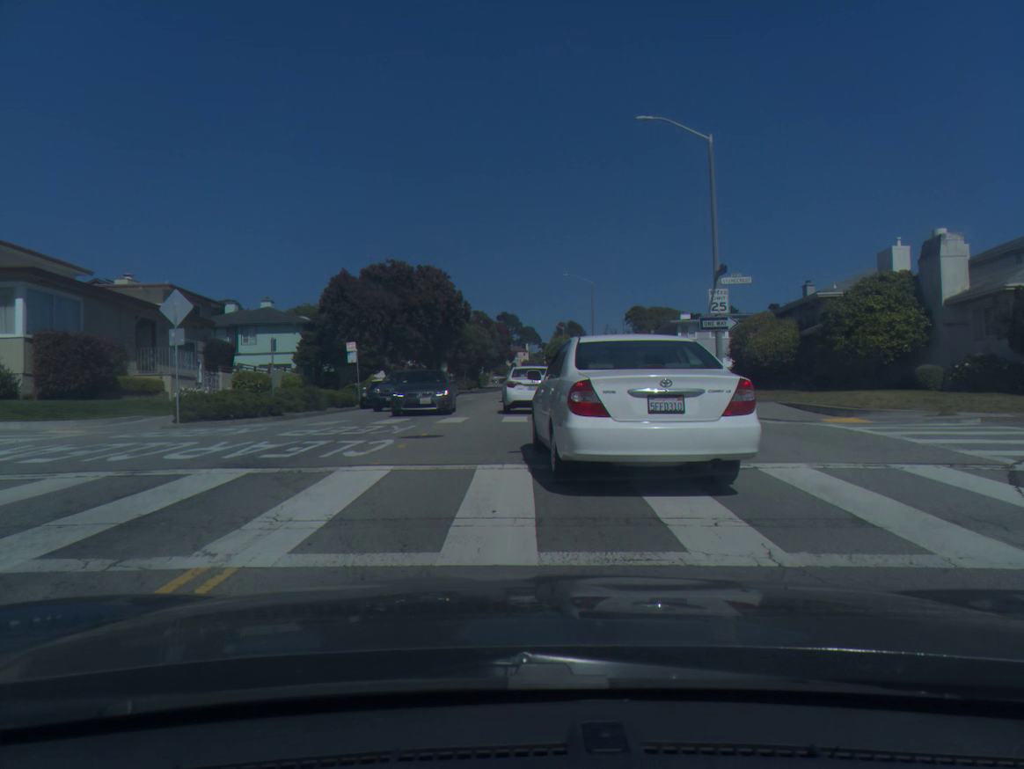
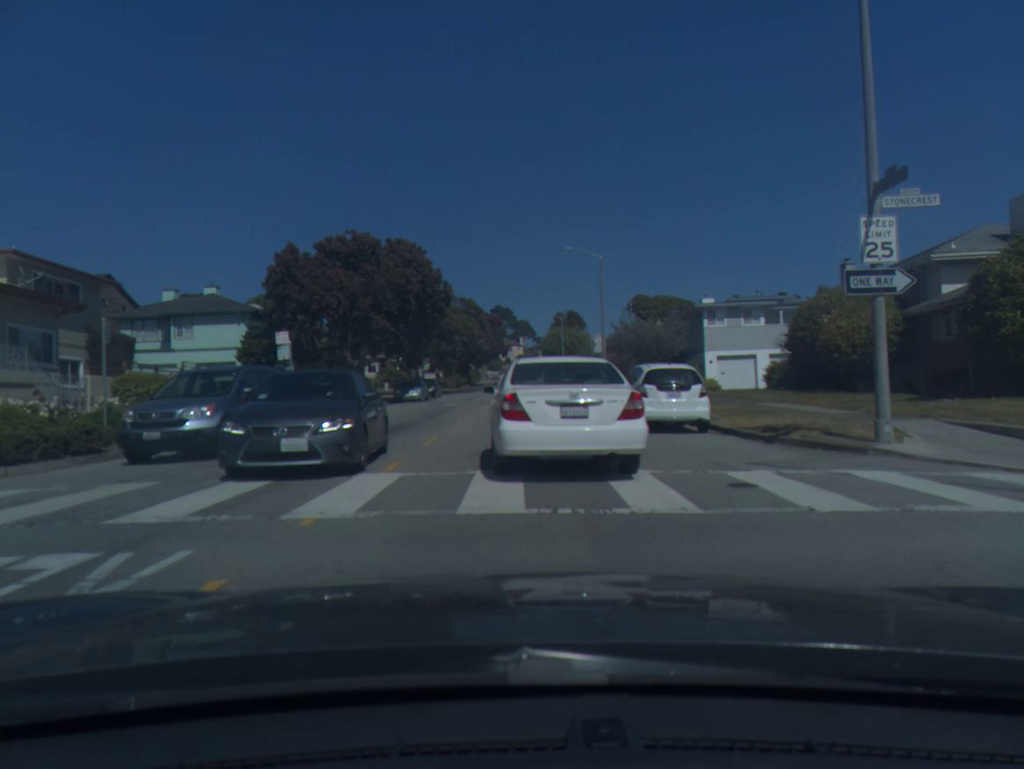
(0.0, +11.0) m; 0°
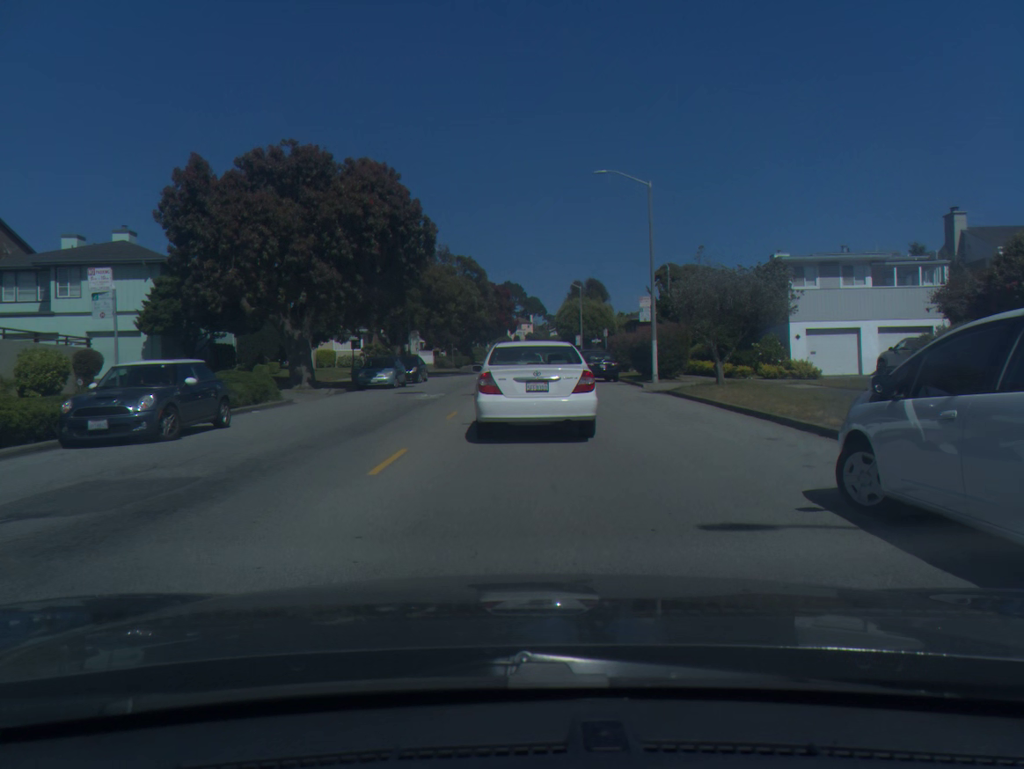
(-0.2, +13.5) m; -1°
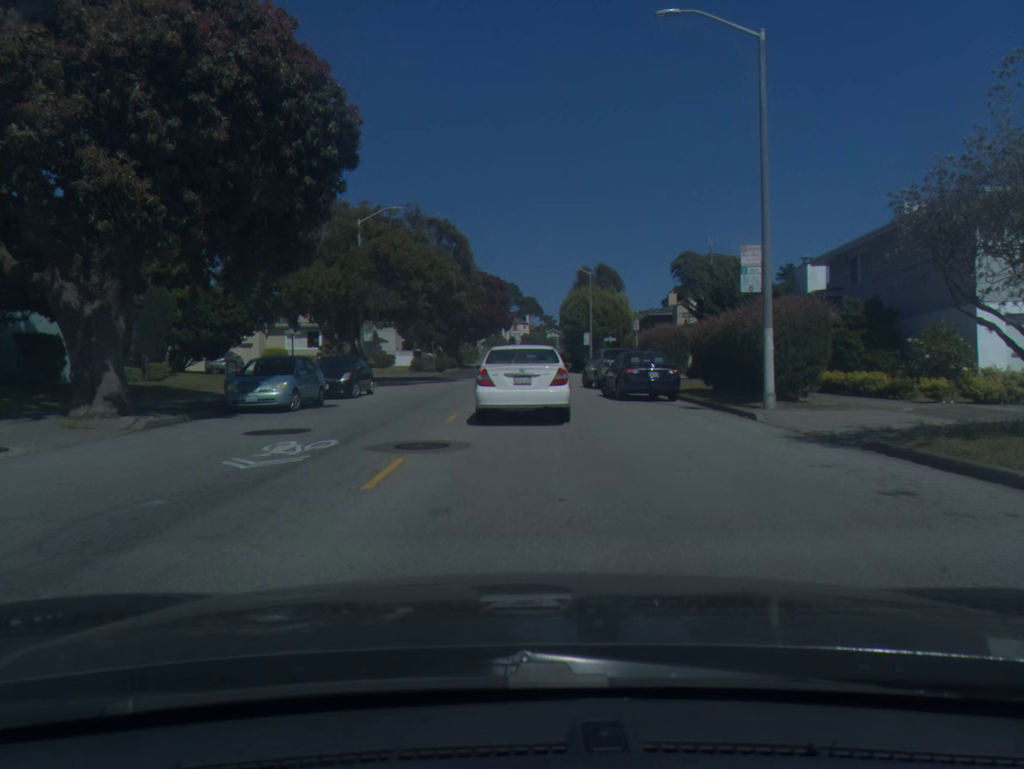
(-0.1, +15.3) m; 0°
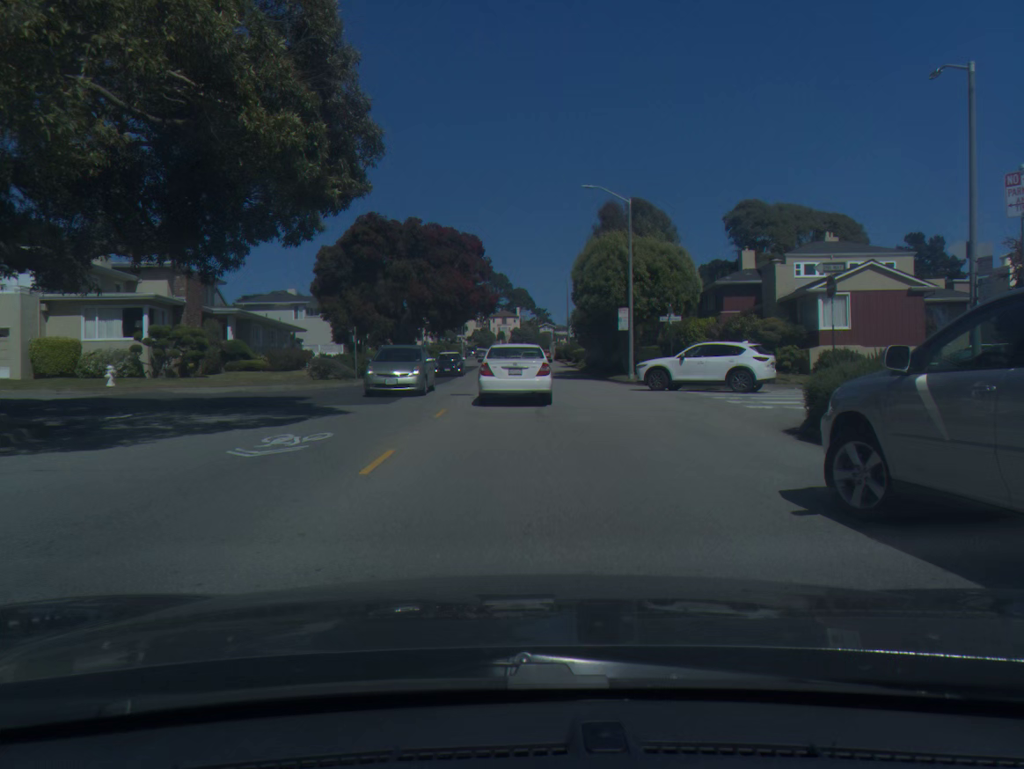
(+0.4, +28.6) m; +1°
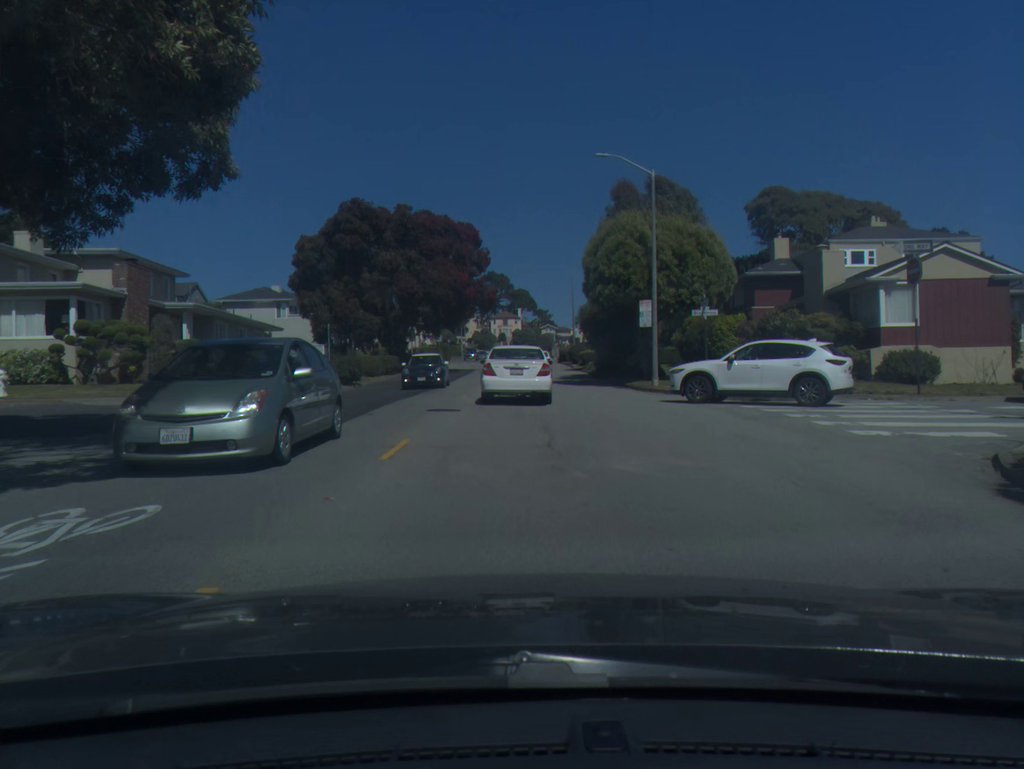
(0.0, +6.1) m; 0°
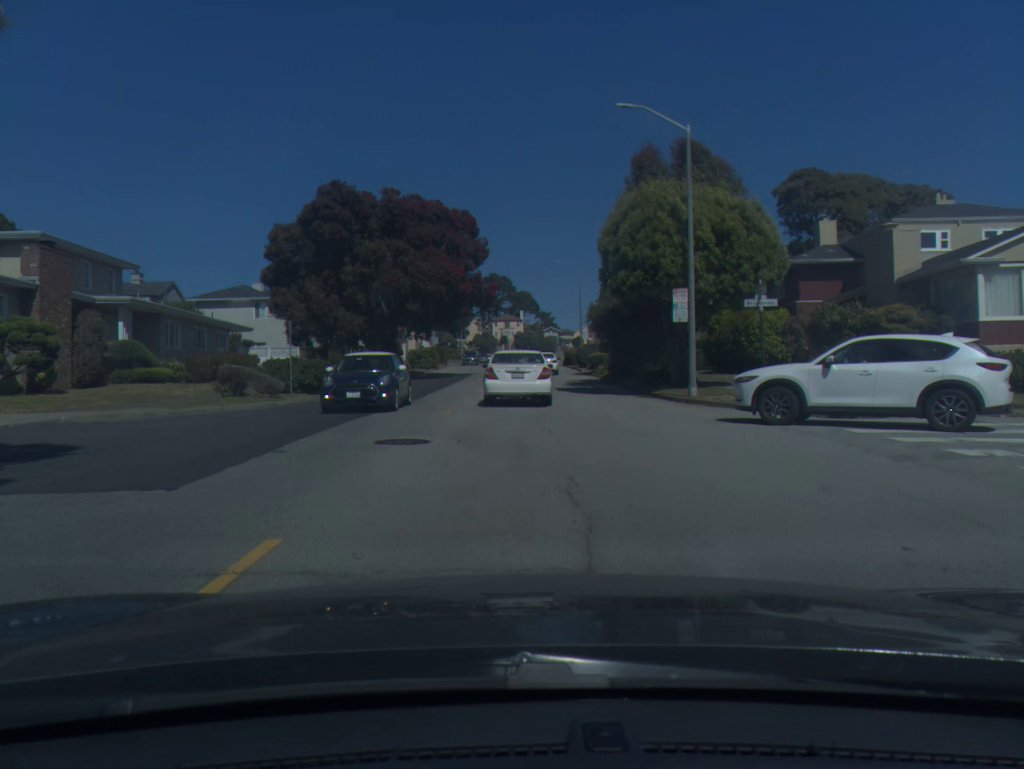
(0.0, +6.2) m; 0°
